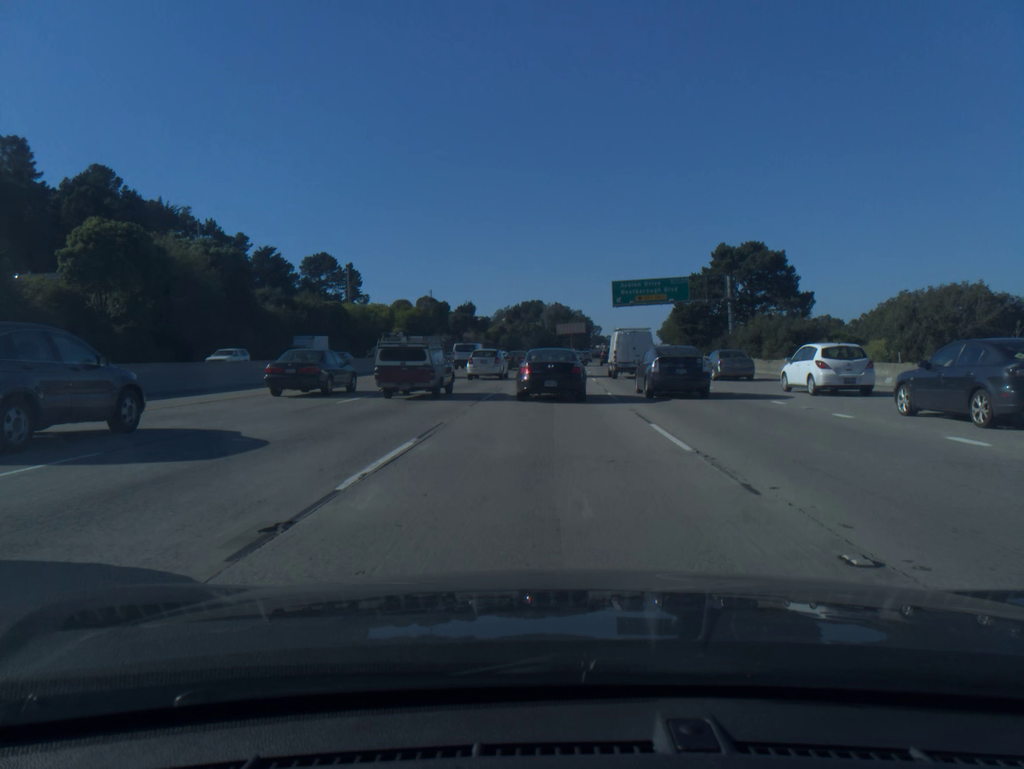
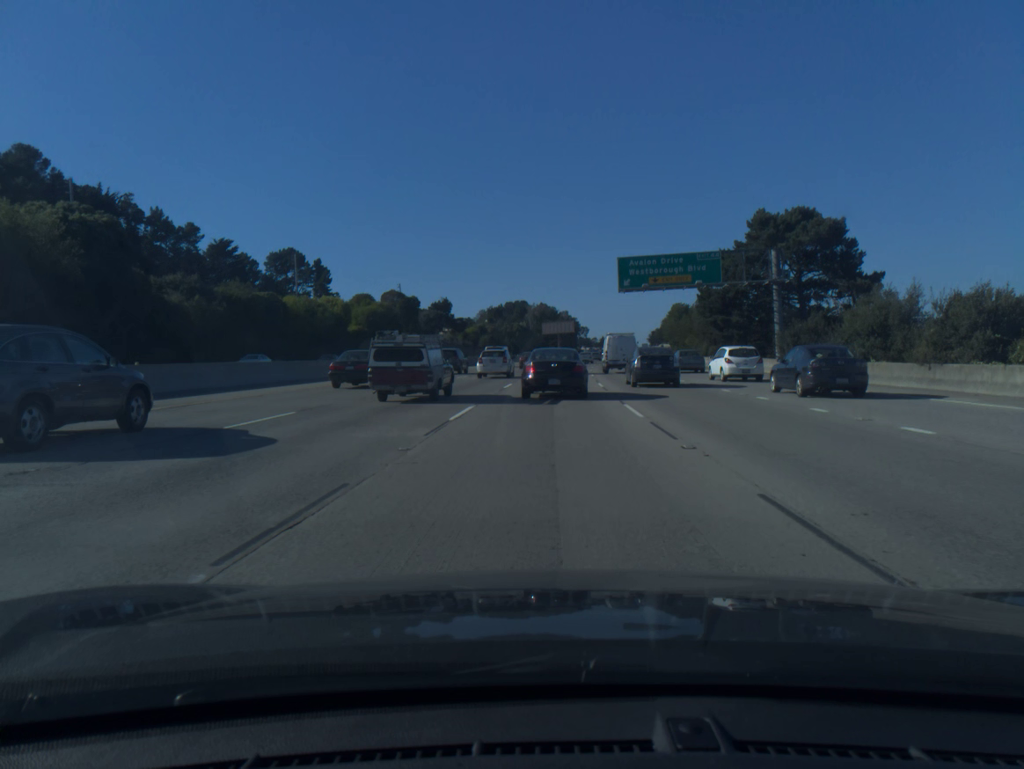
(+0.2, +21.6) m; +1°
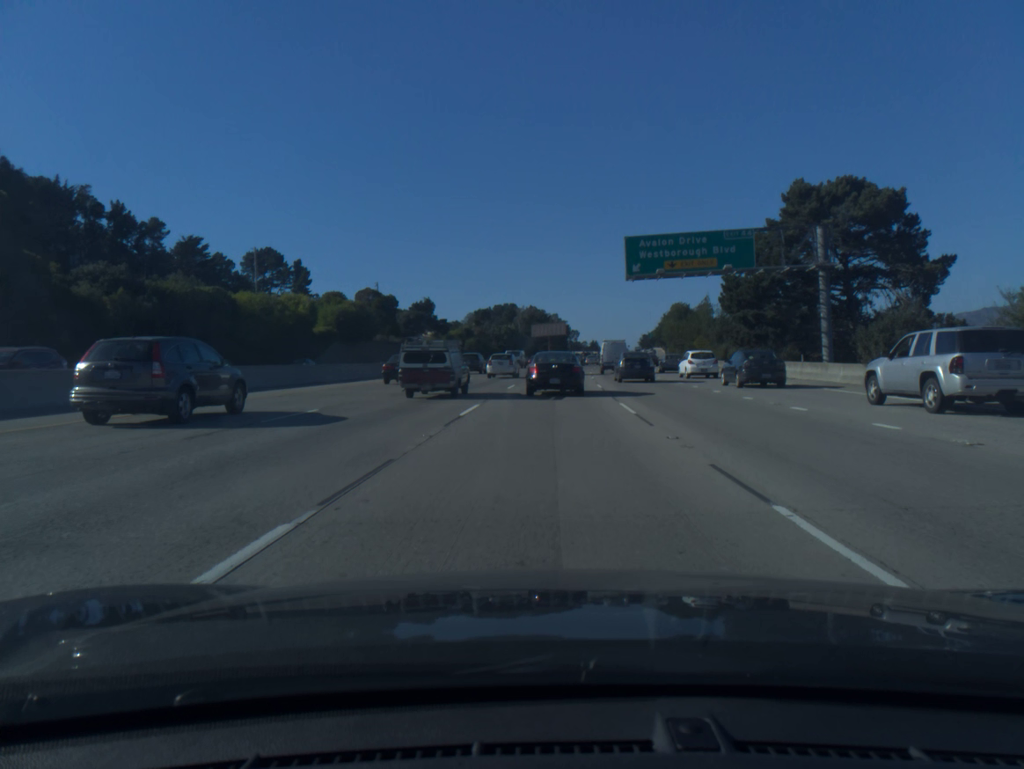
(+0.1, +12.8) m; +1°
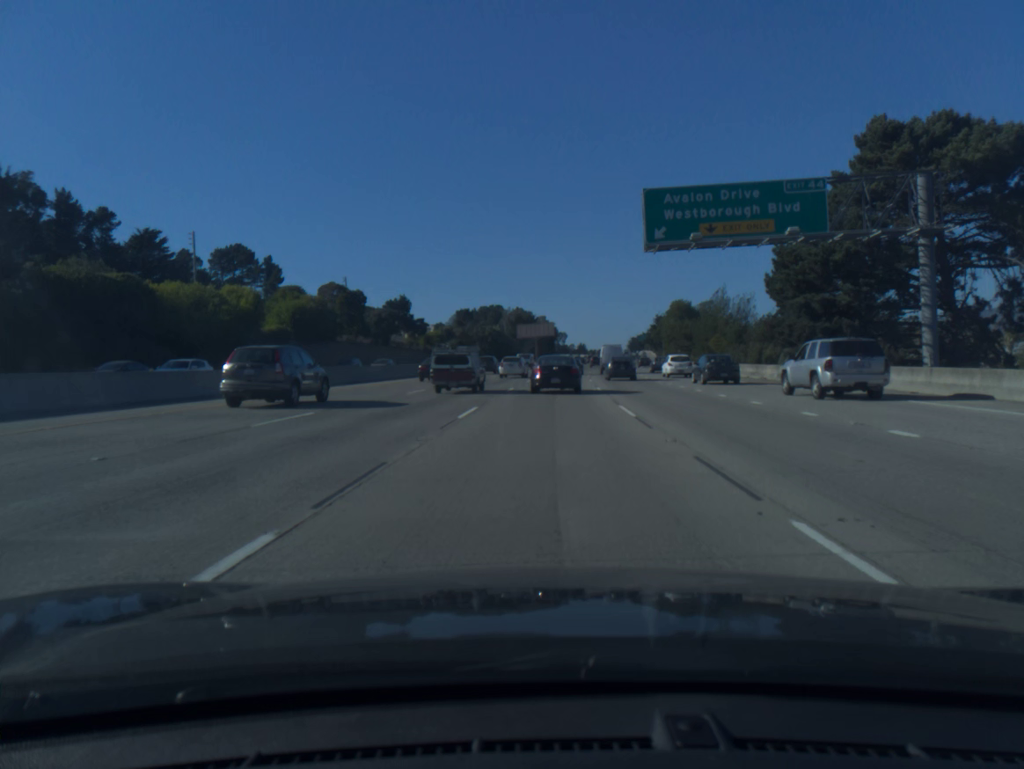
(+0.1, +14.6) m; +1°
